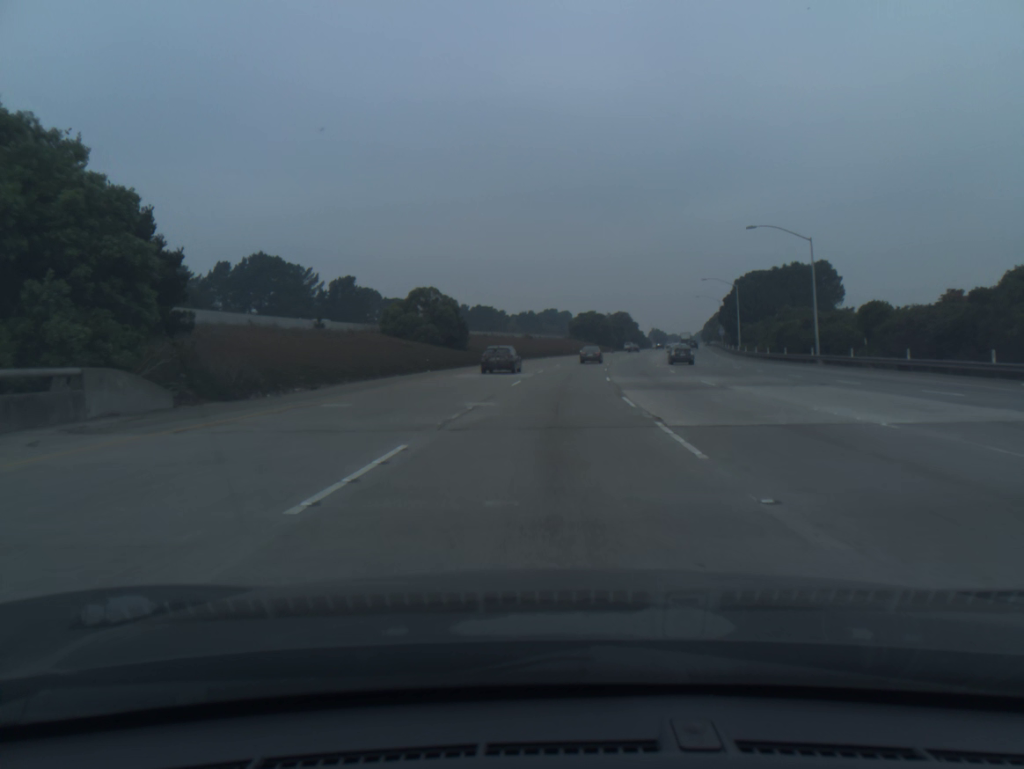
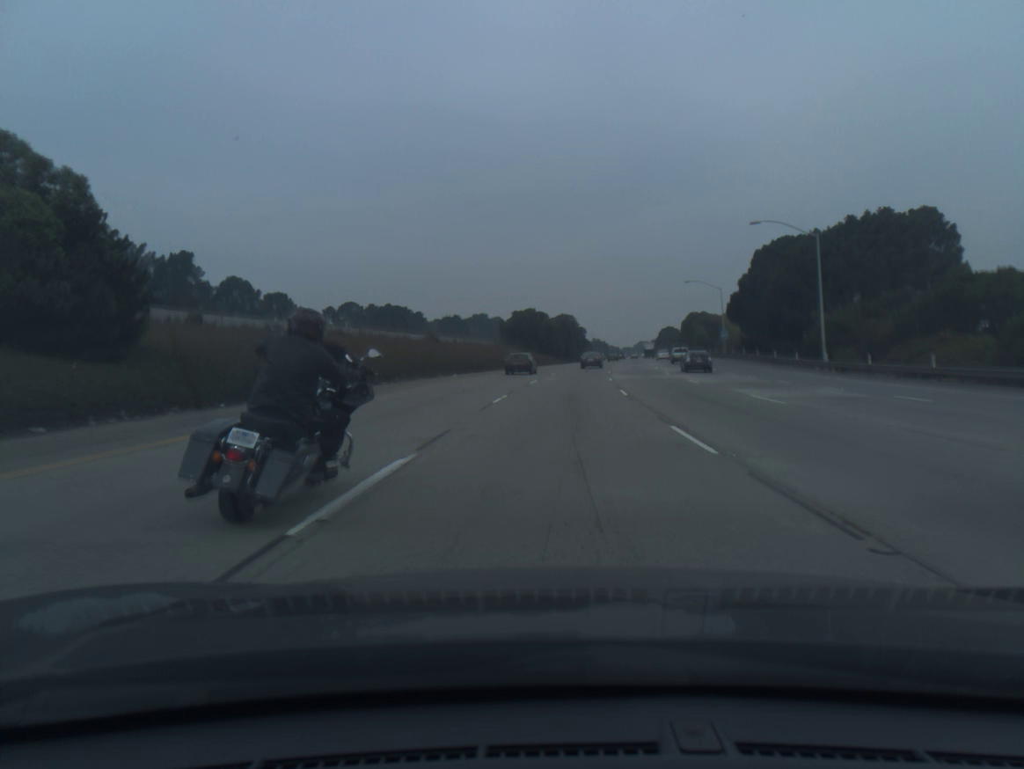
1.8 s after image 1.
(+2.2, +51.8) m; +5°
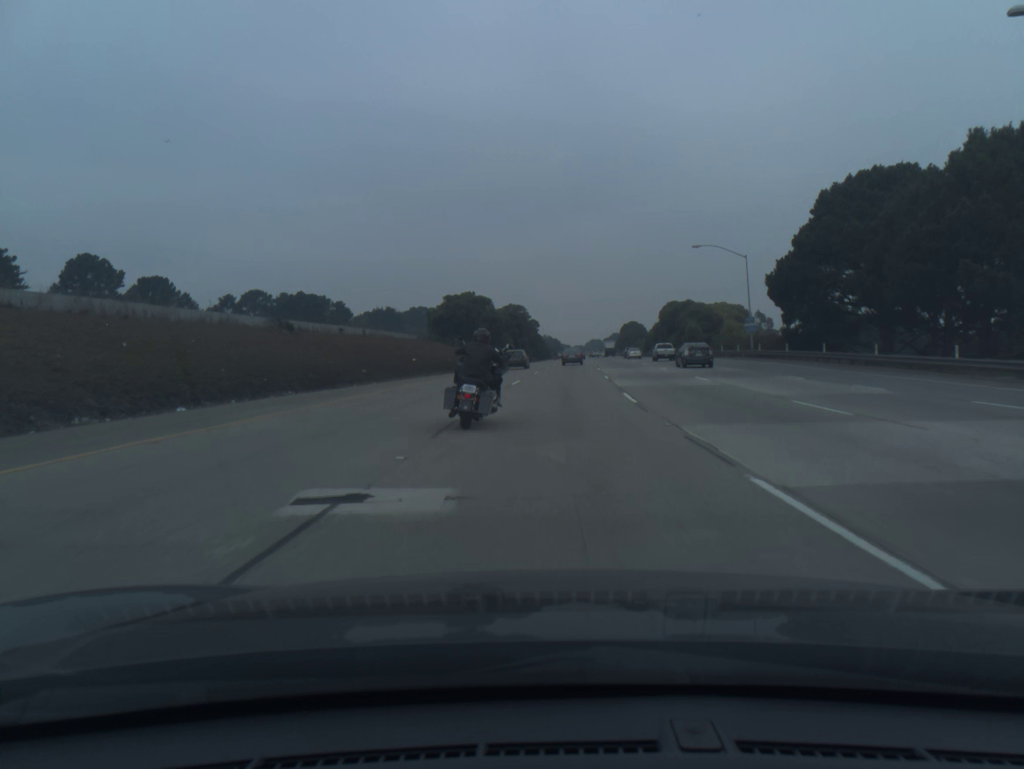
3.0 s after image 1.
(+1.1, +34.8) m; +4°
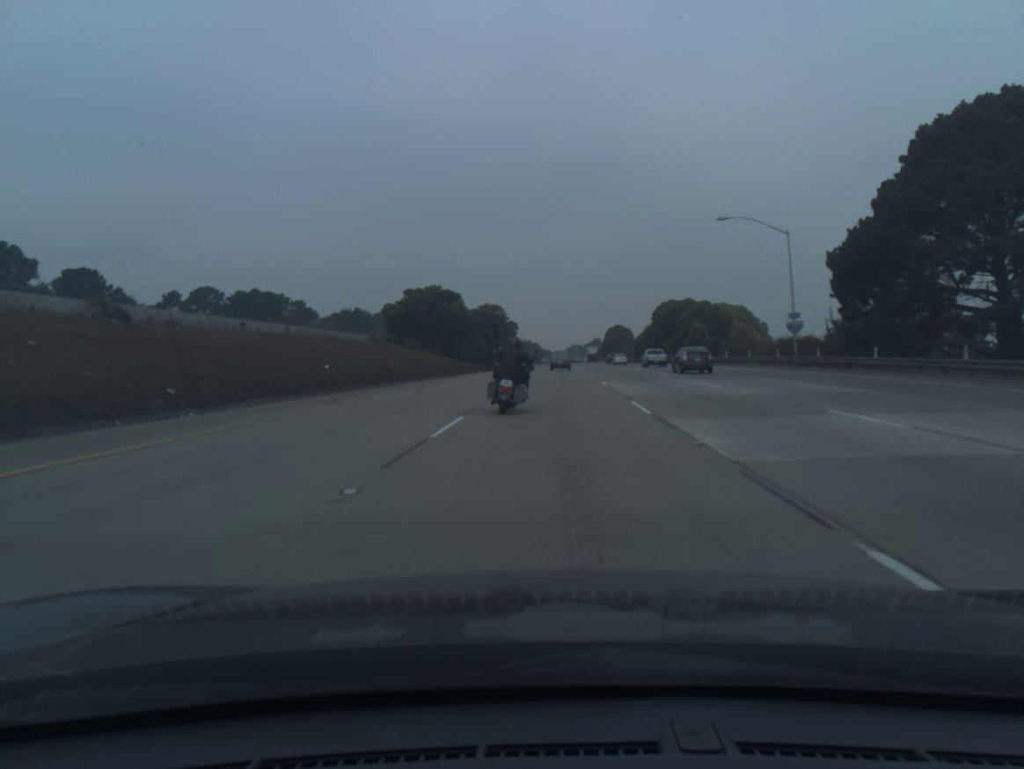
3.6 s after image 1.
(+0.2, +17.4) m; +1°
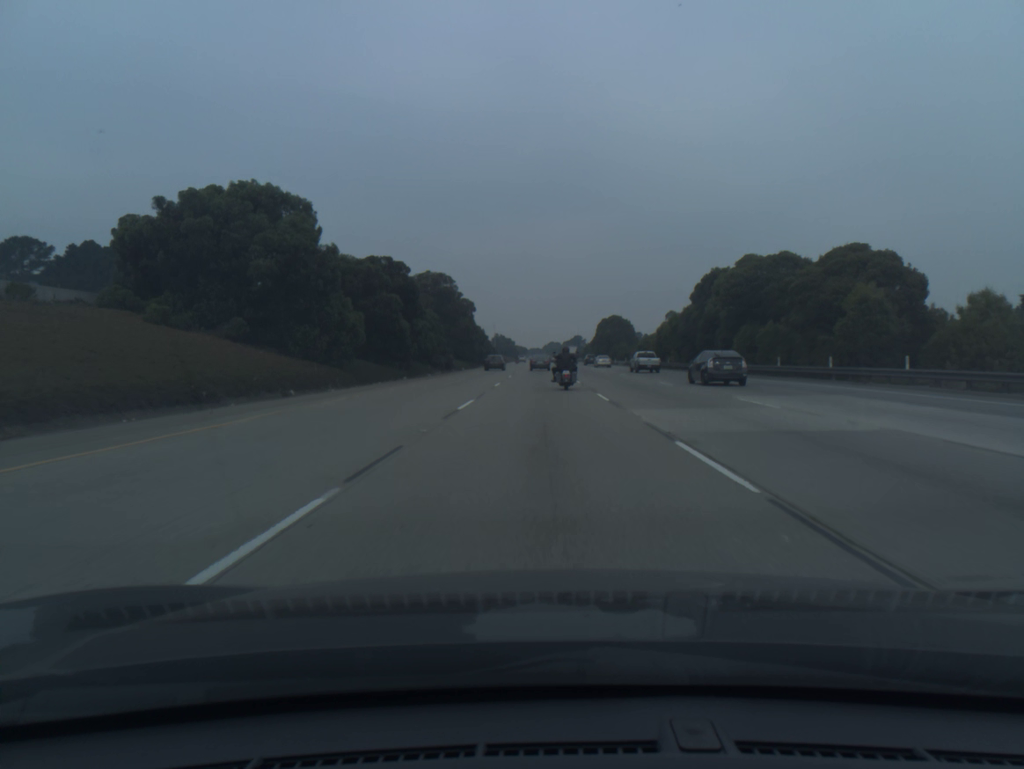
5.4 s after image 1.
(+1.2, +52.4) m; +2°
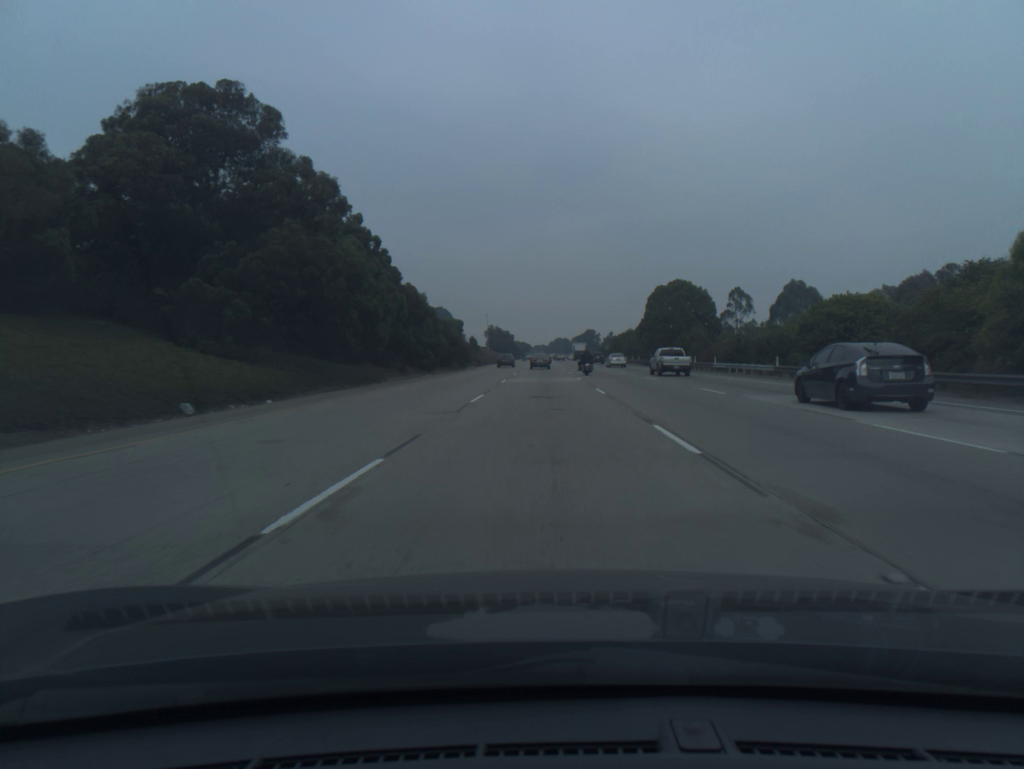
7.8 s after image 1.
(-0.2, +70.6) m; 0°
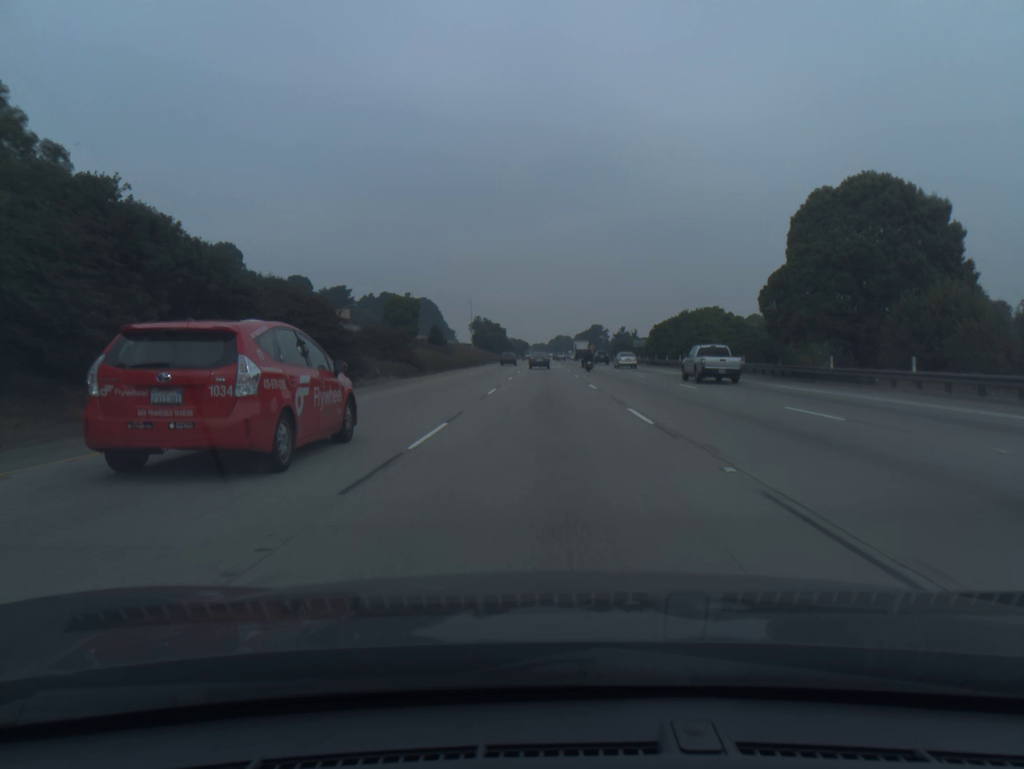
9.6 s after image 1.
(-0.1, +53.5) m; 0°
